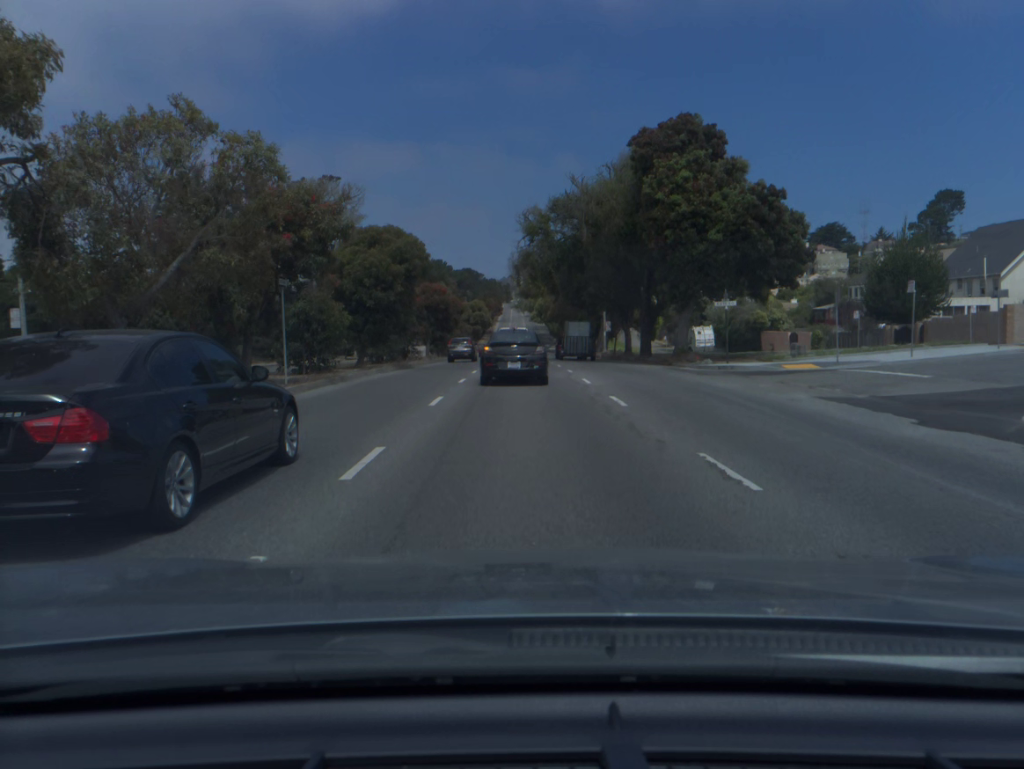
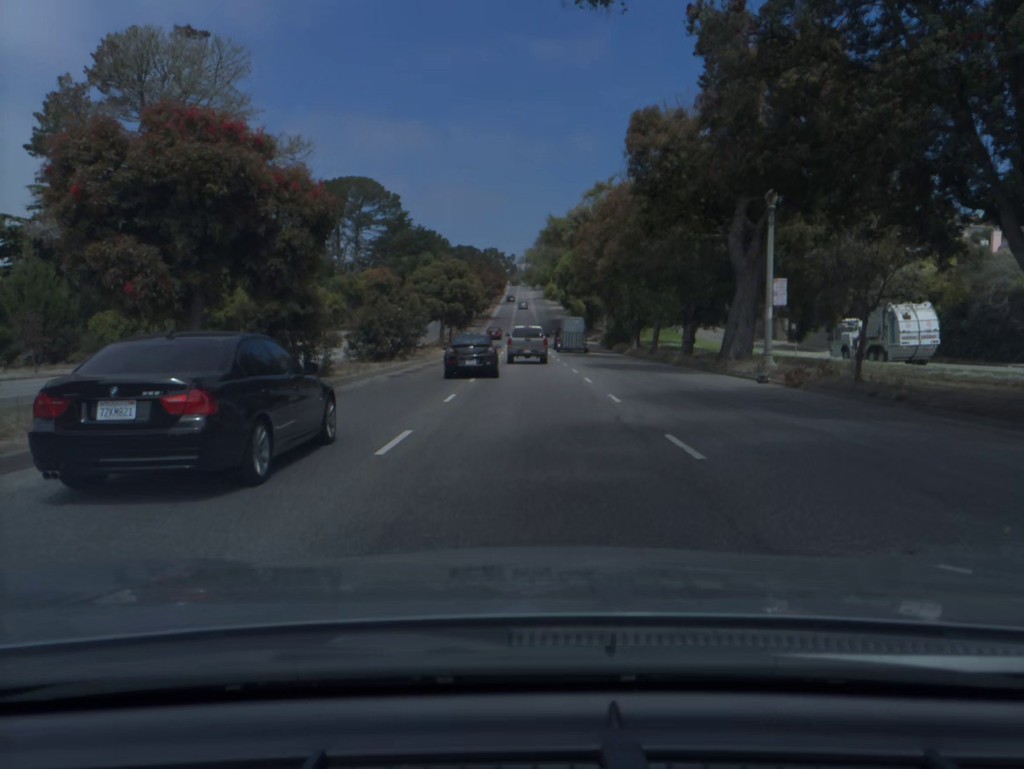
(-0.3, +48.8) m; 0°
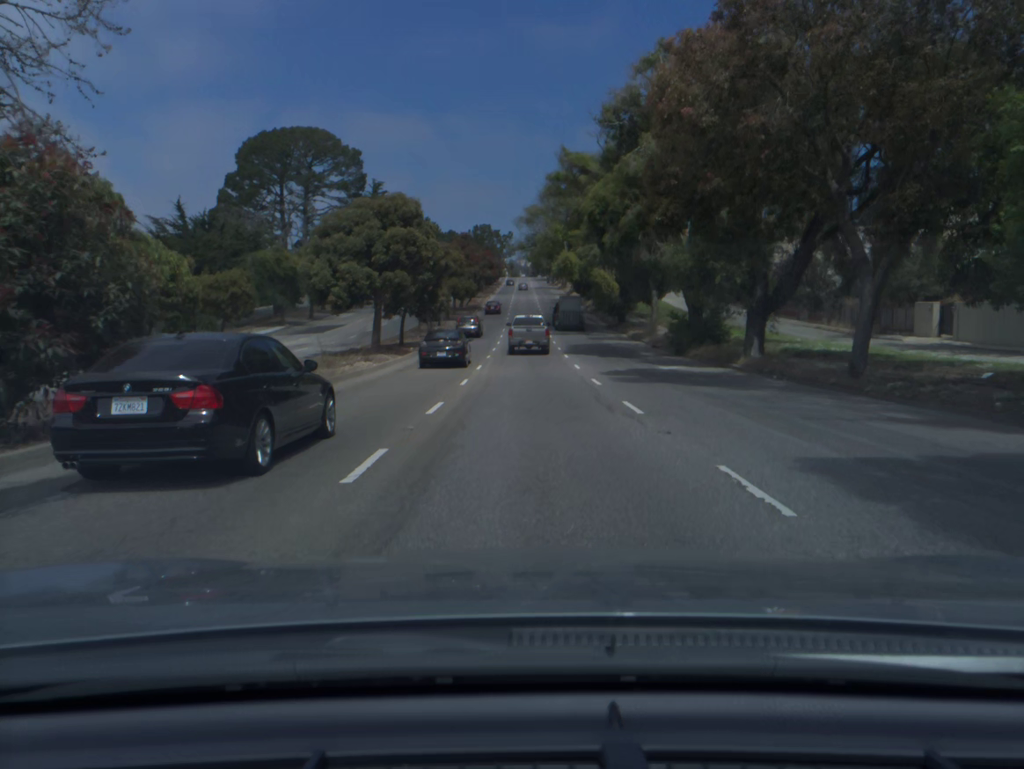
(0.0, +31.4) m; 0°
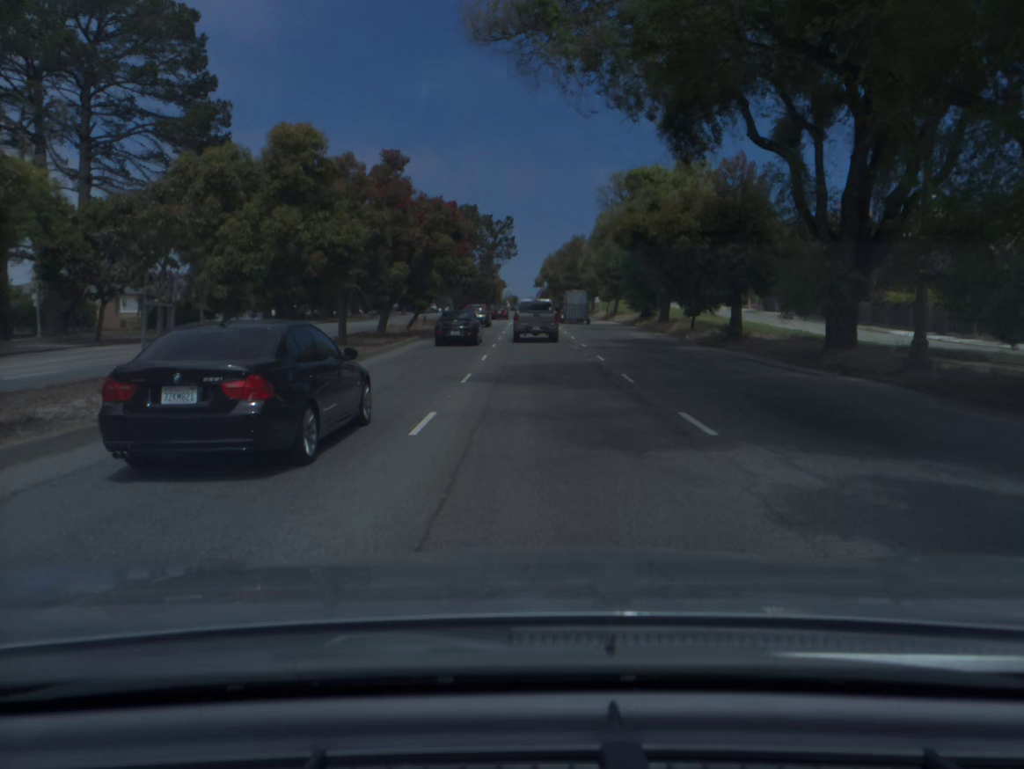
(-0.3, +54.8) m; 0°
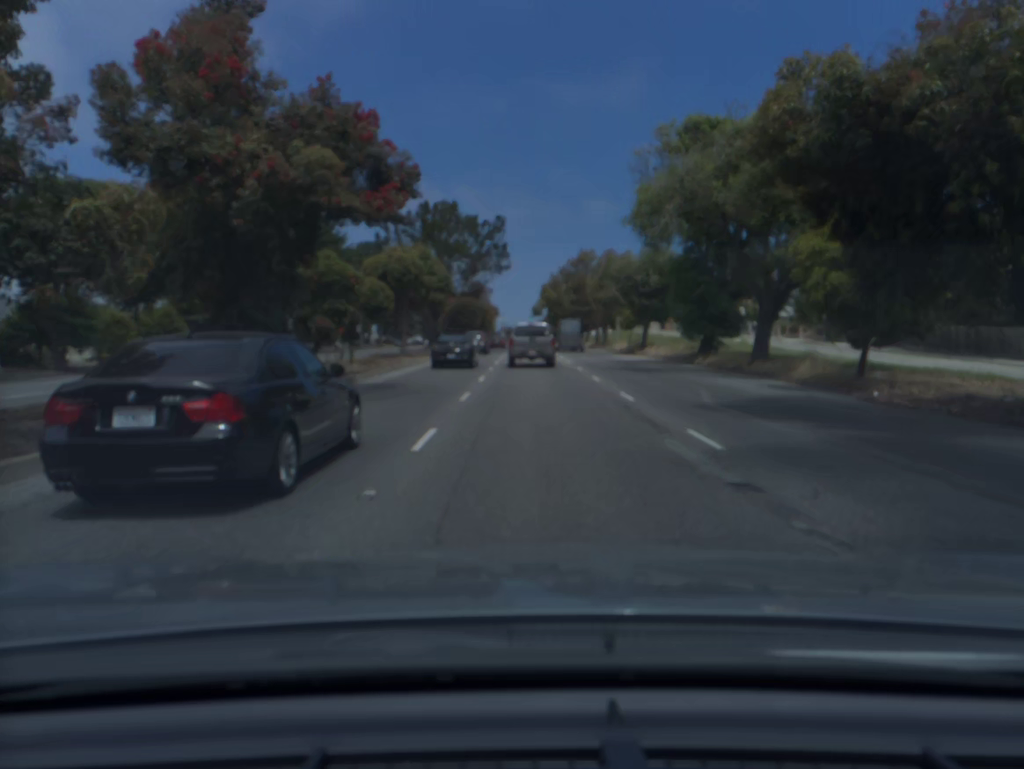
(0.0, +21.8) m; 0°
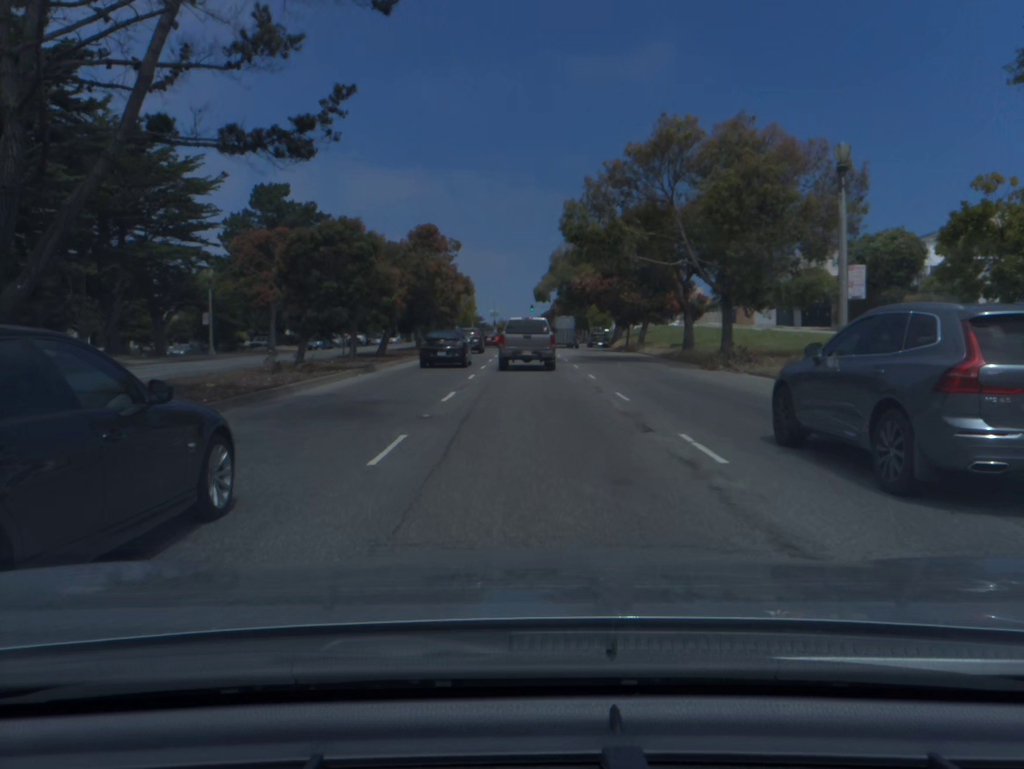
(+0.1, +51.4) m; 0°
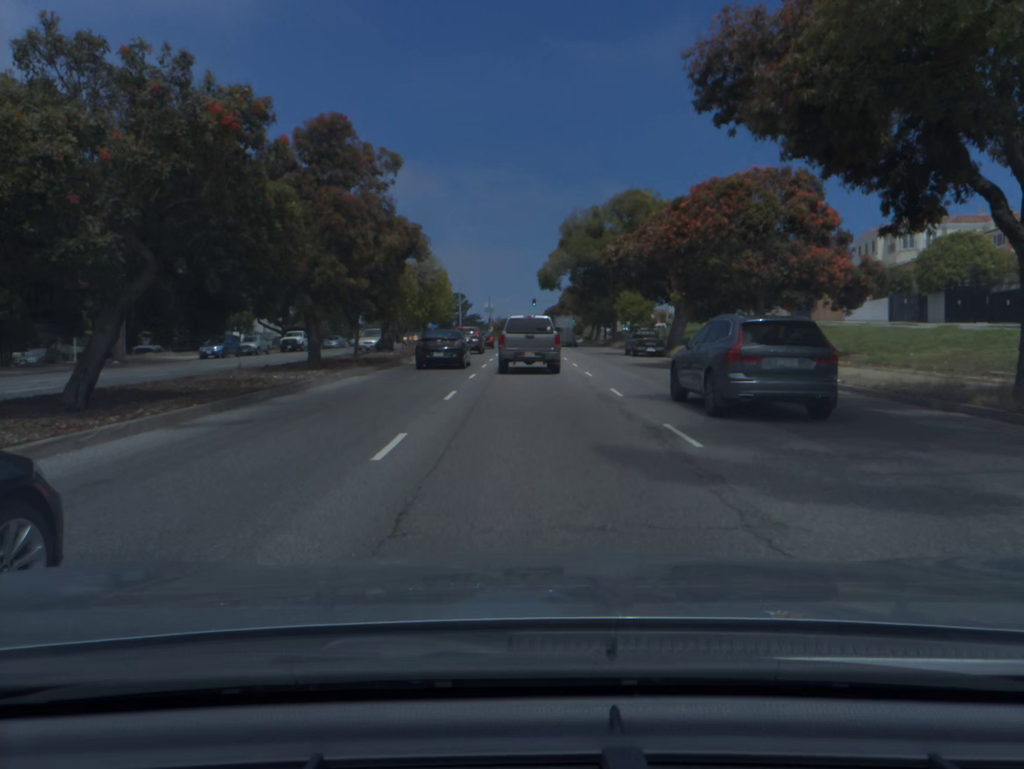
(0.0, +28.5) m; 0°
